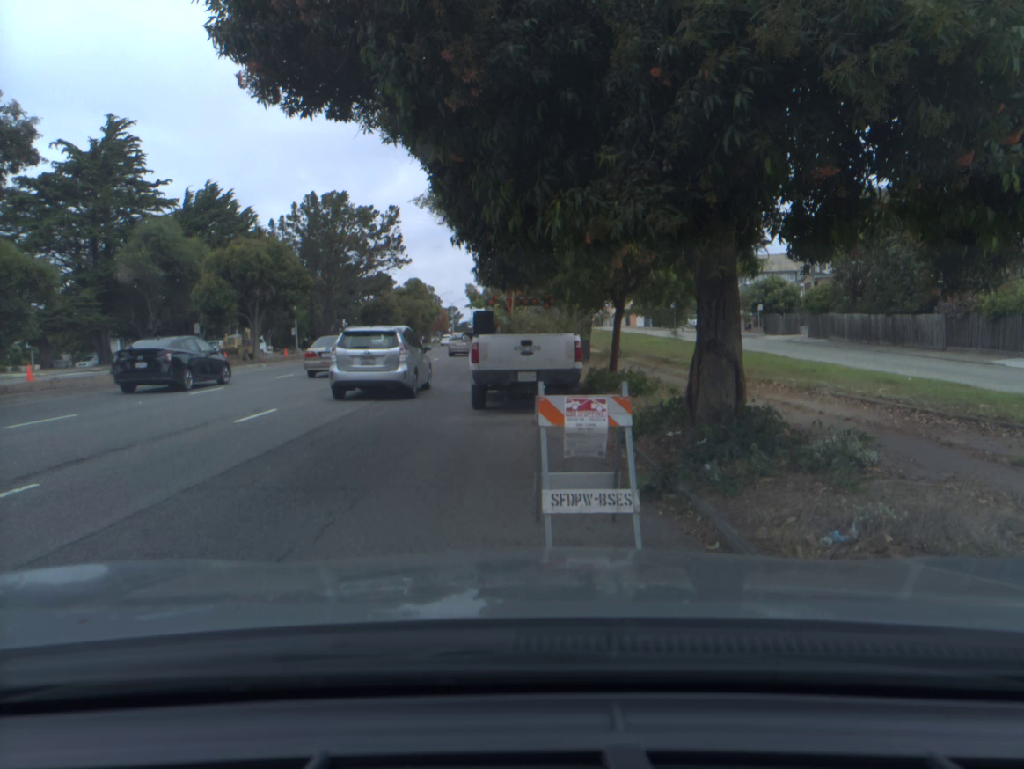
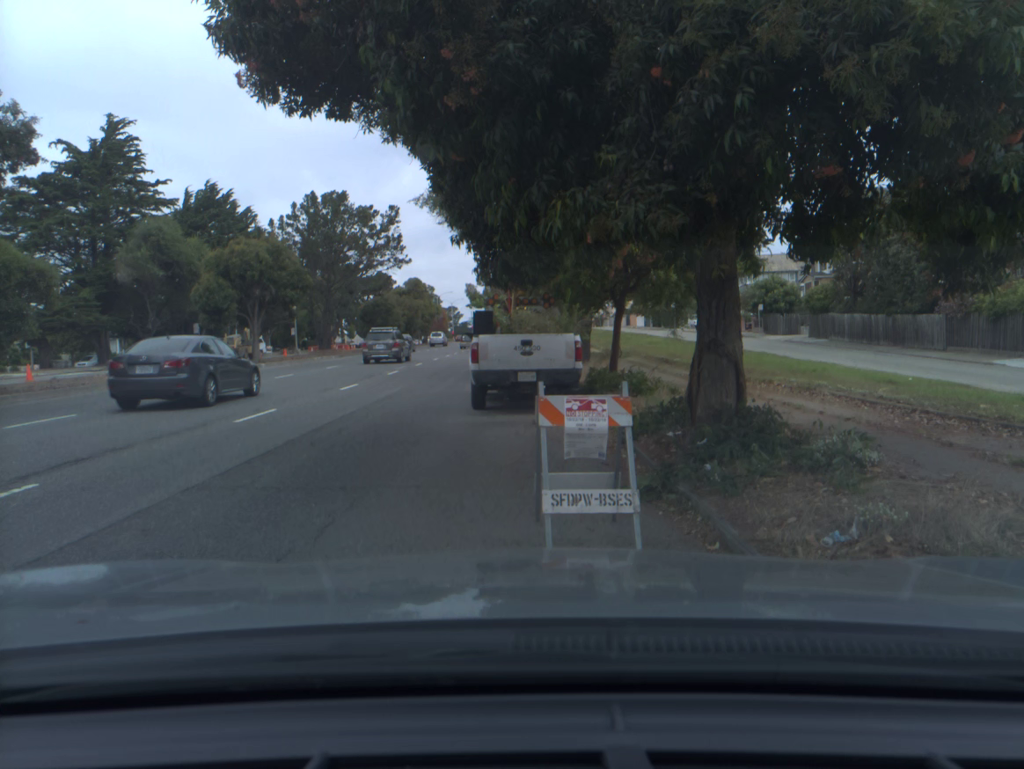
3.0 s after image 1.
(0.0, 0.0) m; 0°
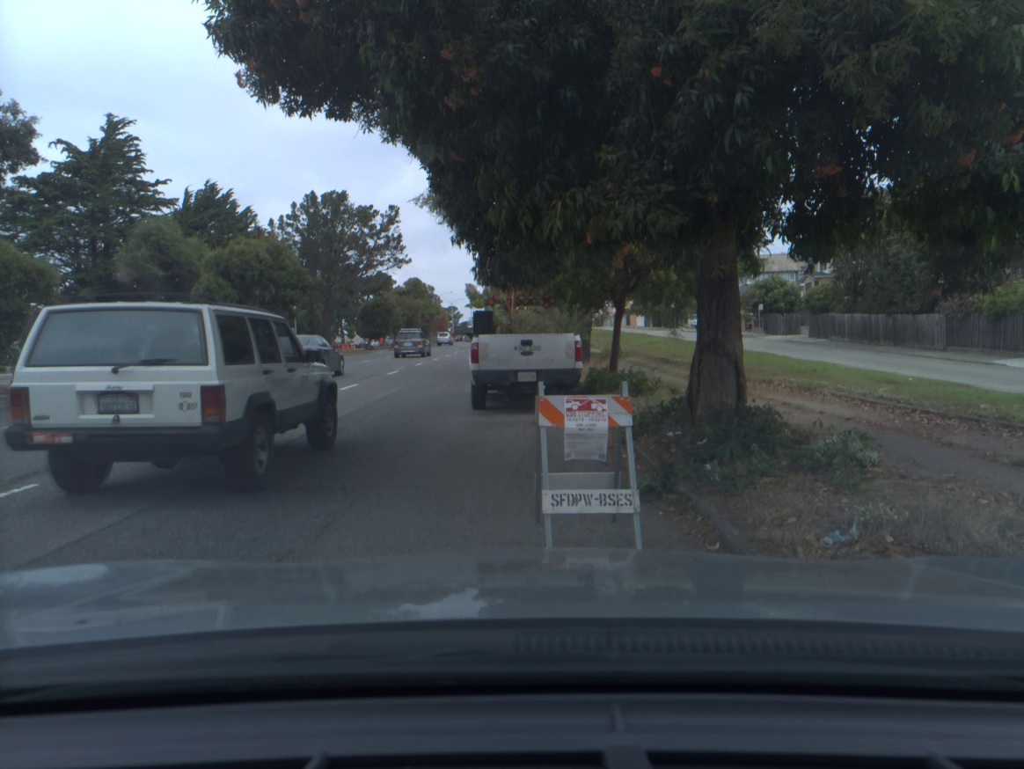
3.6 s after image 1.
(0.0, 0.0) m; 0°
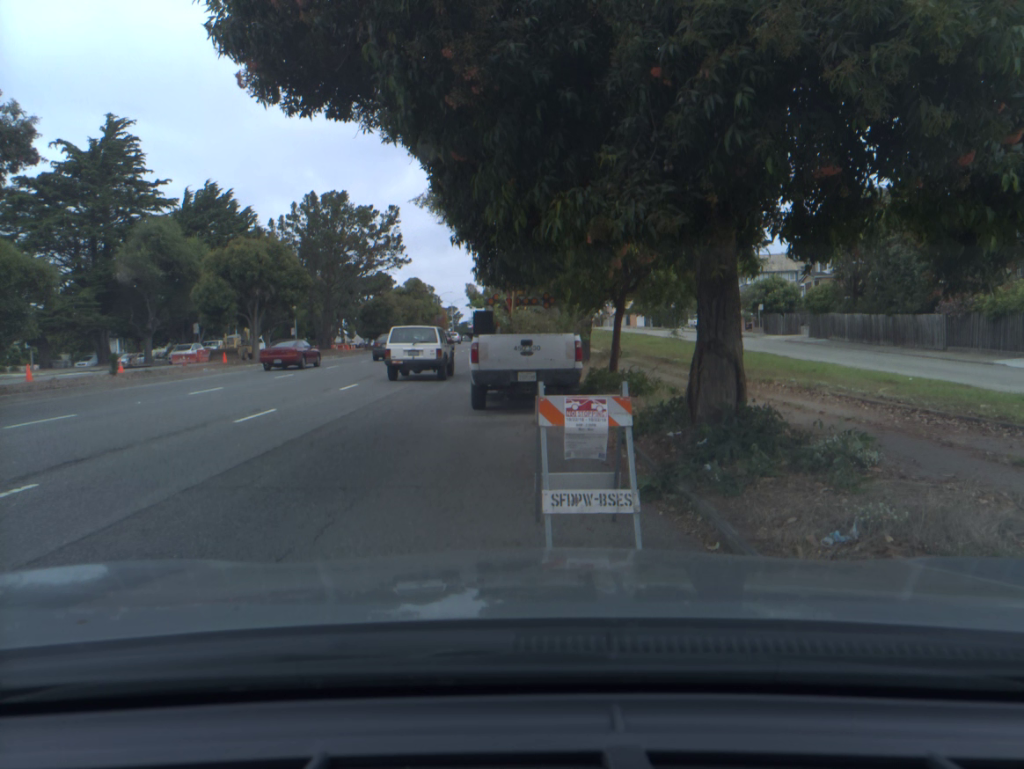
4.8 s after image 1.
(0.0, 0.0) m; 0°
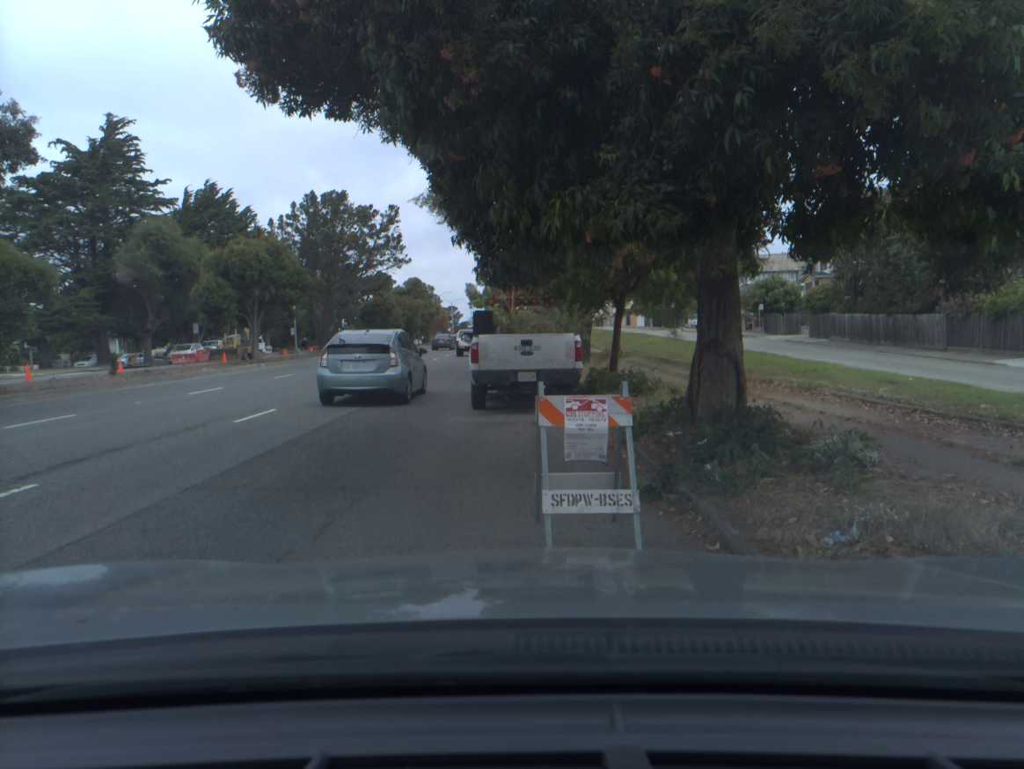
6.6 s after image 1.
(0.0, 0.0) m; 0°
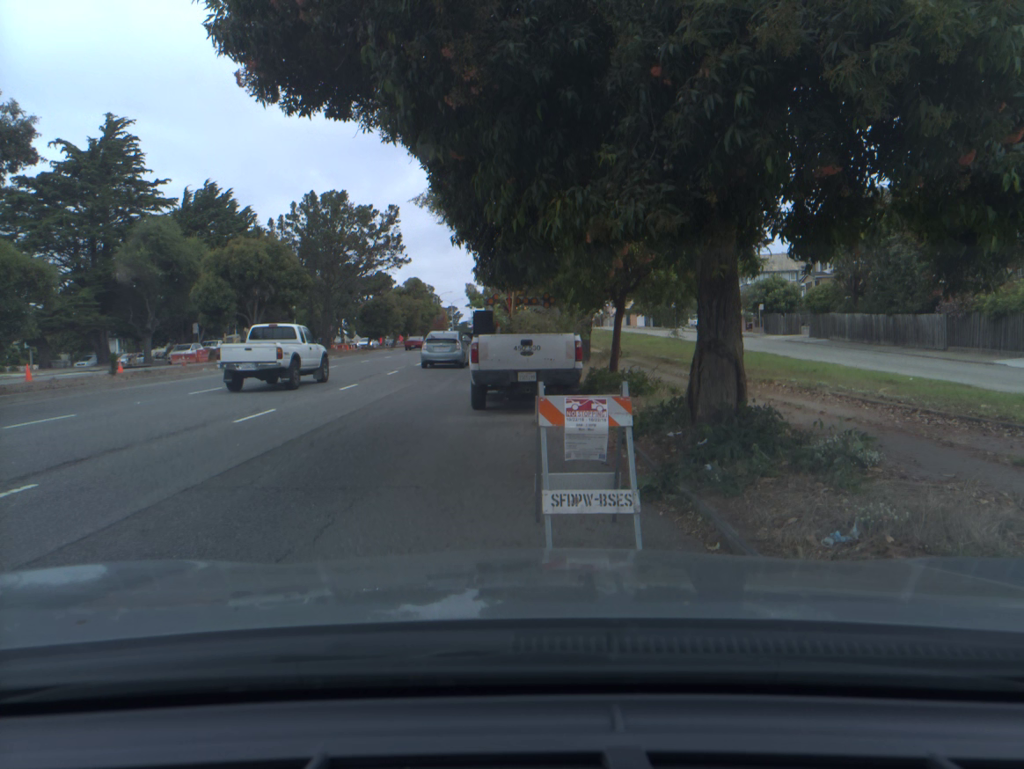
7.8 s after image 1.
(0.0, 0.0) m; 0°
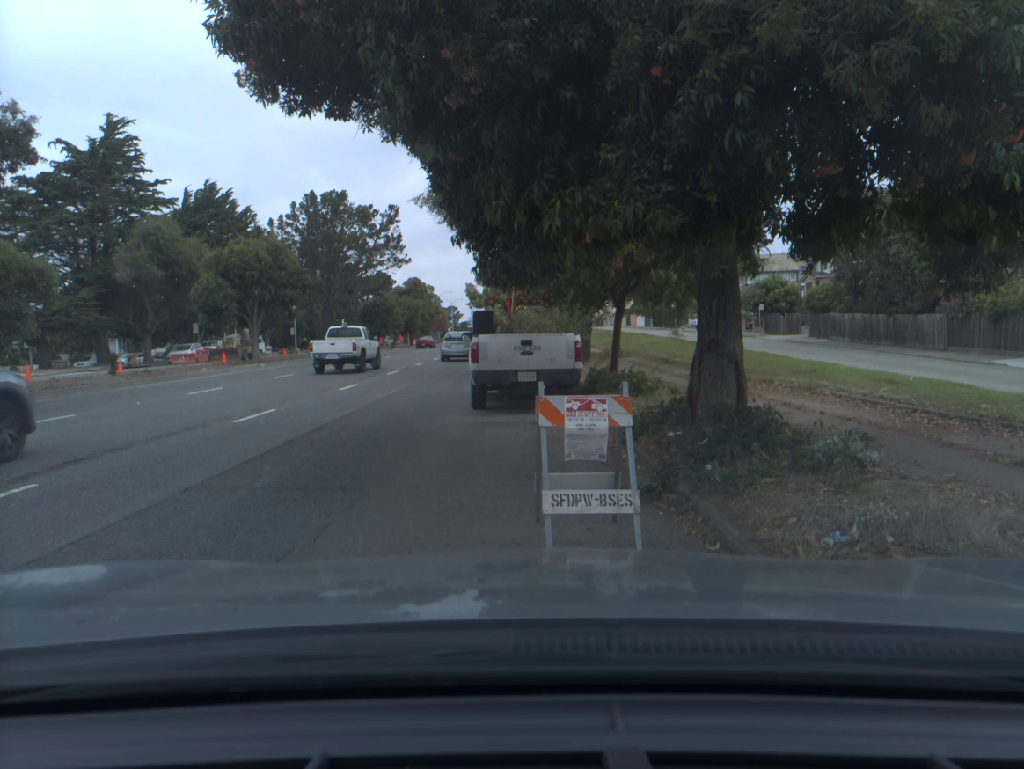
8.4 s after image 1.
(0.0, 0.0) m; 0°
